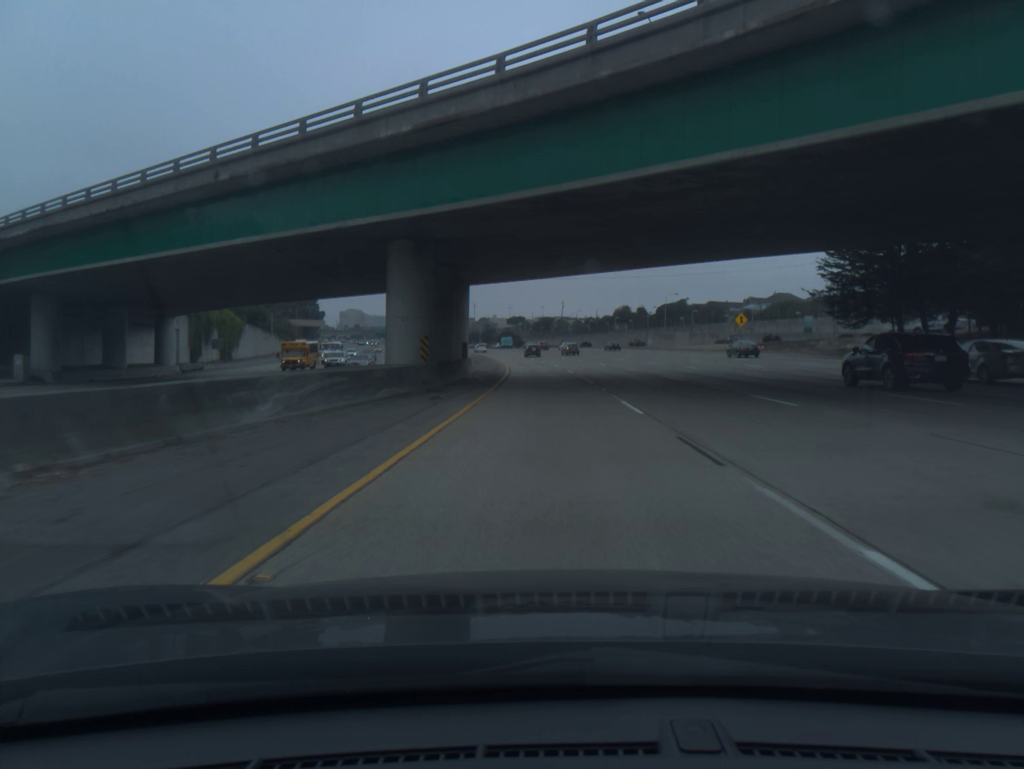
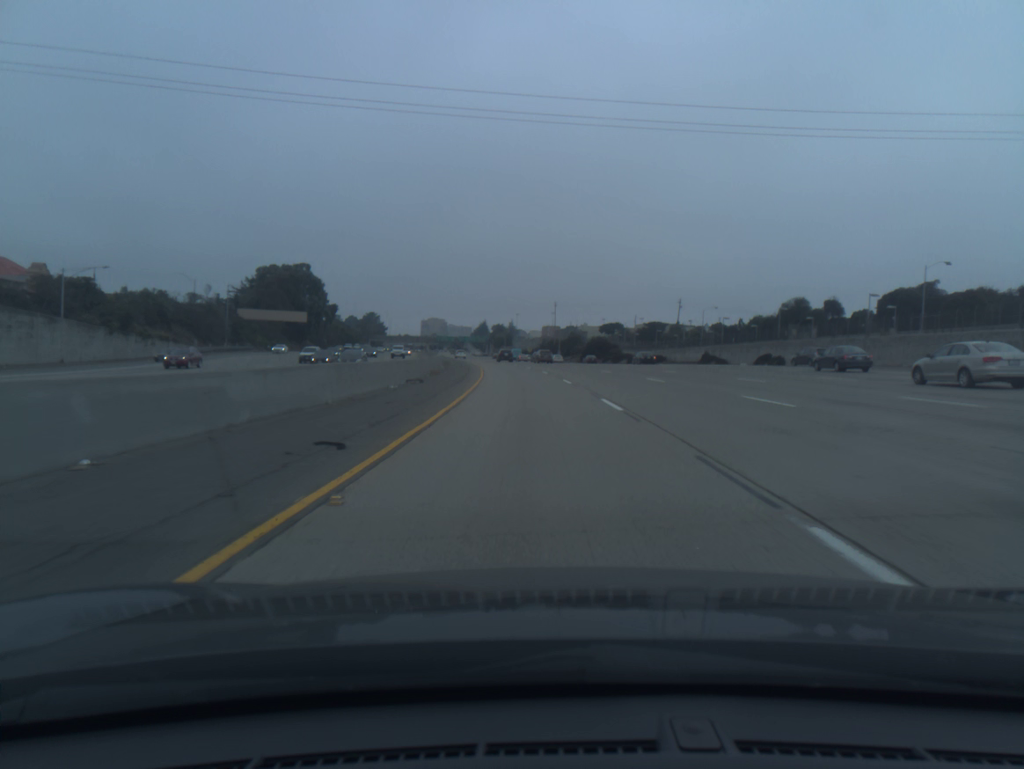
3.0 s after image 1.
(-3.6, +99.4) m; -6°
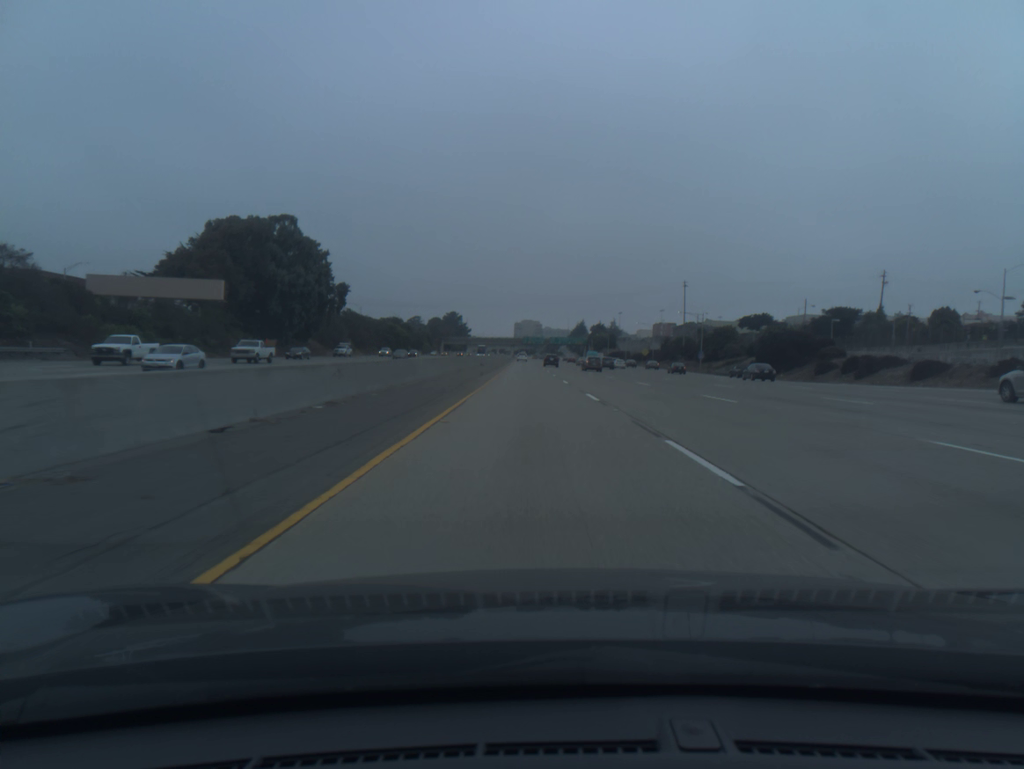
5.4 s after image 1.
(-5.1, +79.5) m; -7°
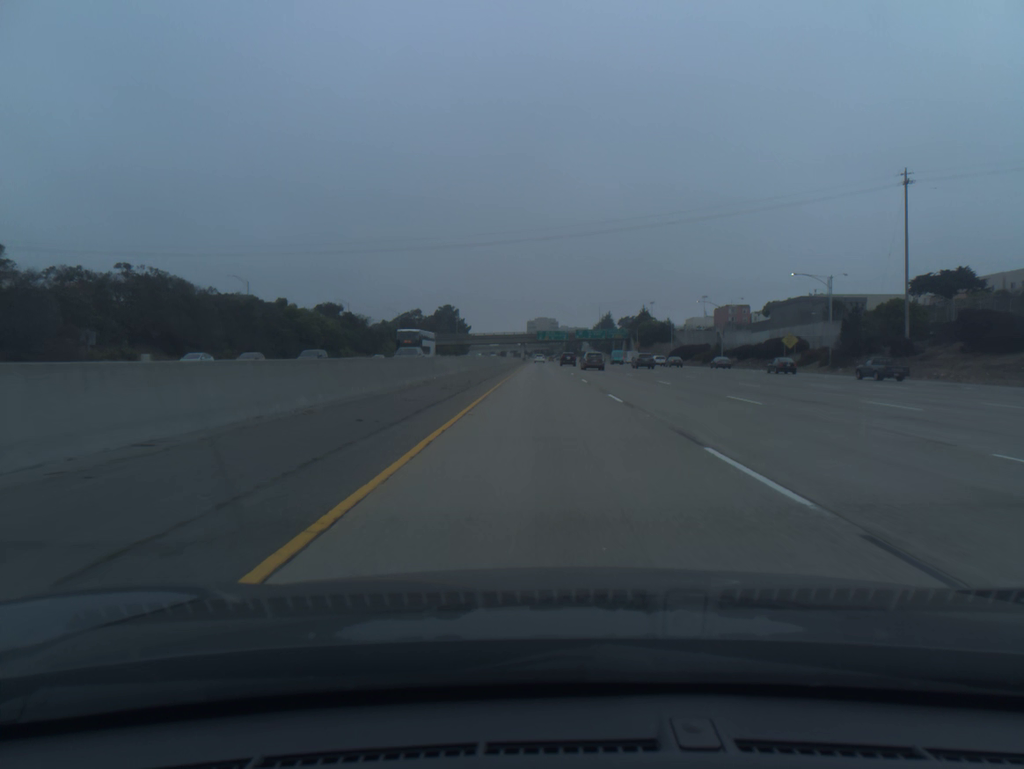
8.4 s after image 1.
(-2.6, +100.7) m; -1°
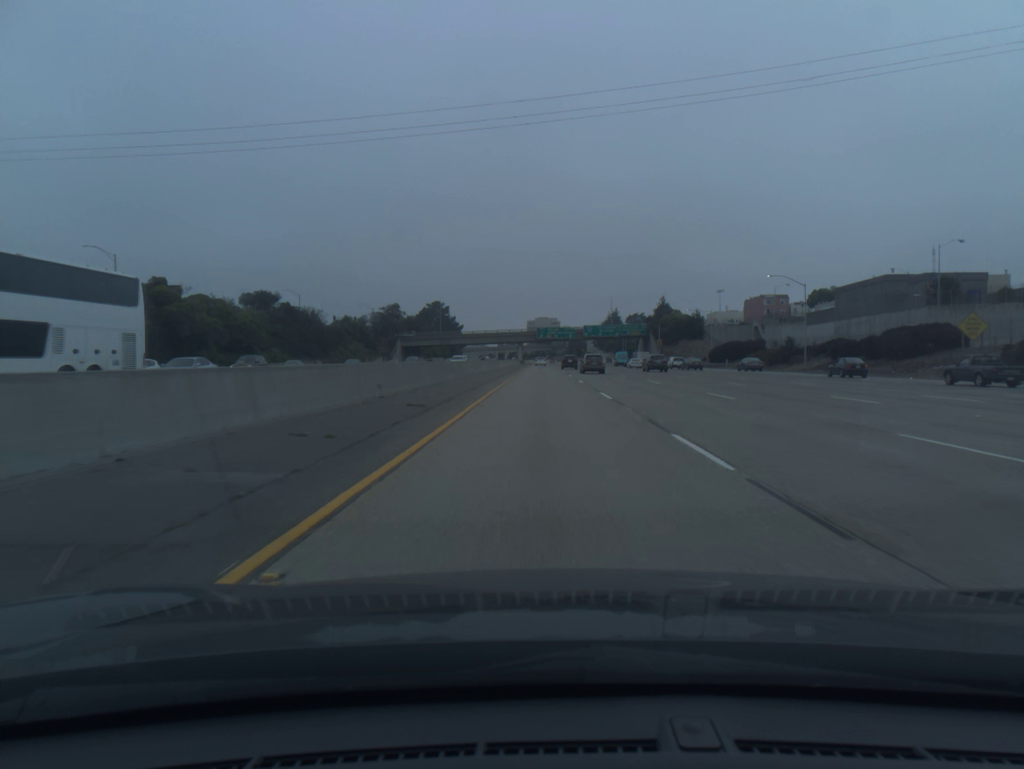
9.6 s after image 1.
(0.0, +40.3) m; 0°
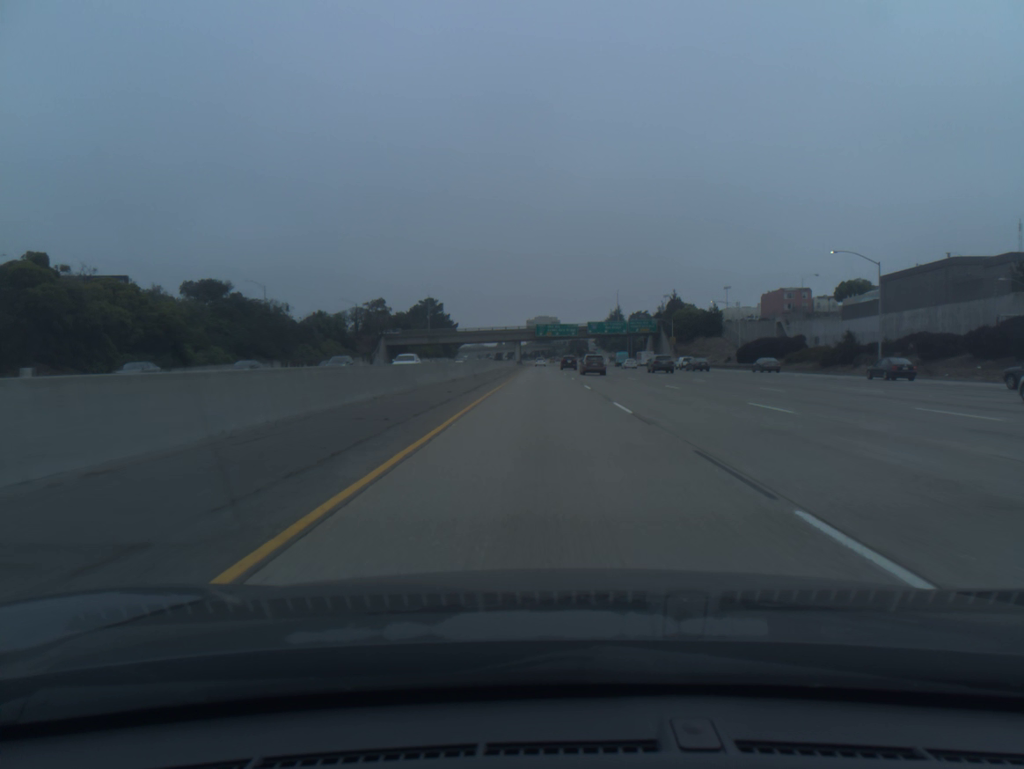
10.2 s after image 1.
(0.0, +20.2) m; 0°
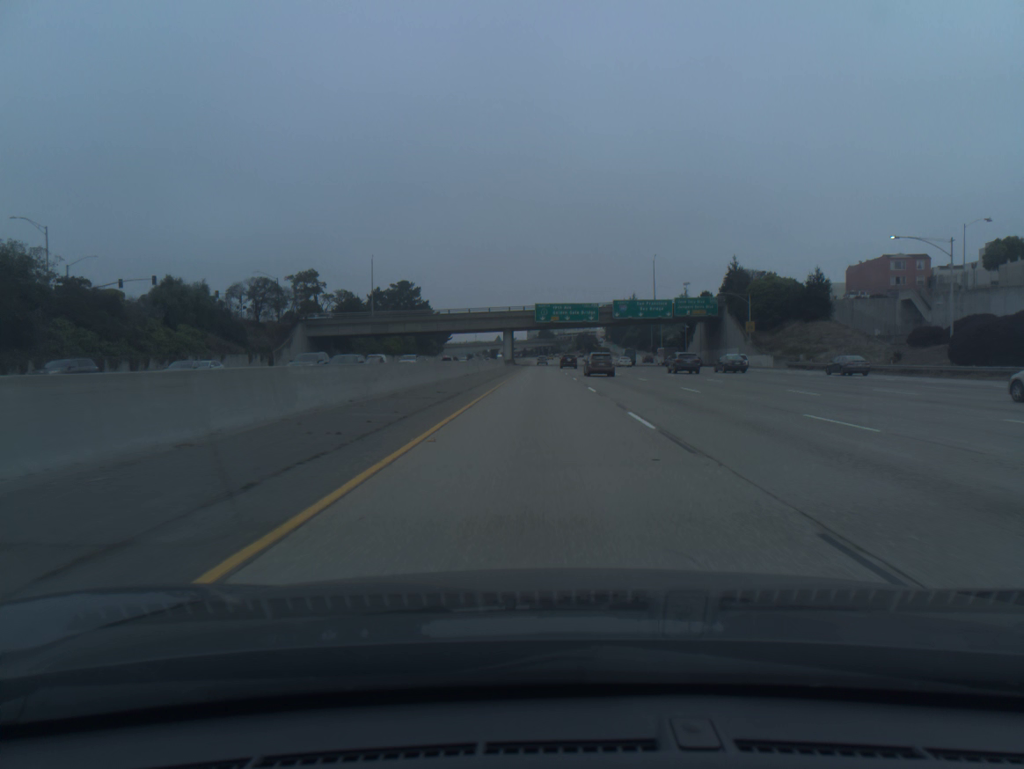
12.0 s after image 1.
(0.0, +60.5) m; 0°
